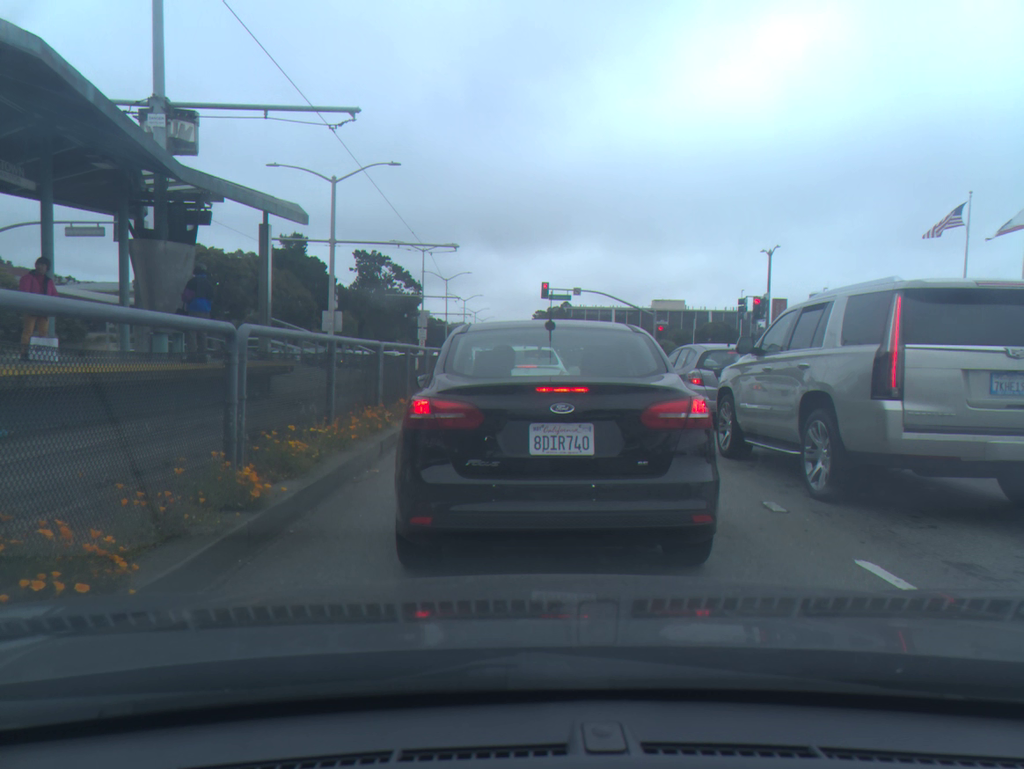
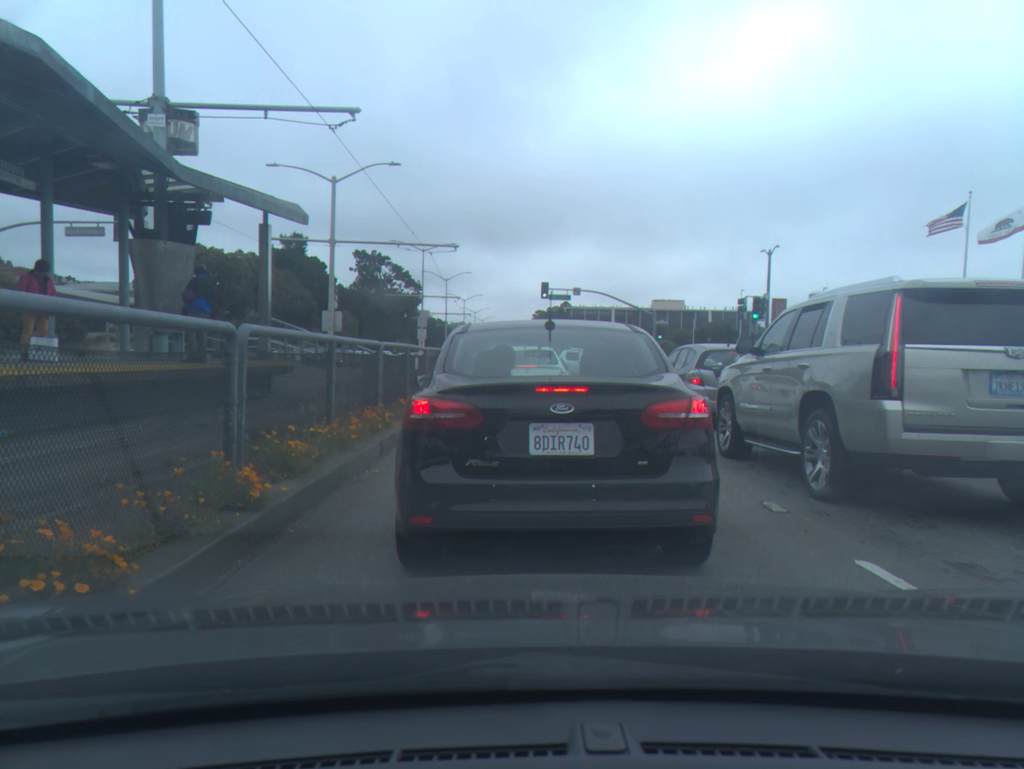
(0.0, 0.0) m; 0°
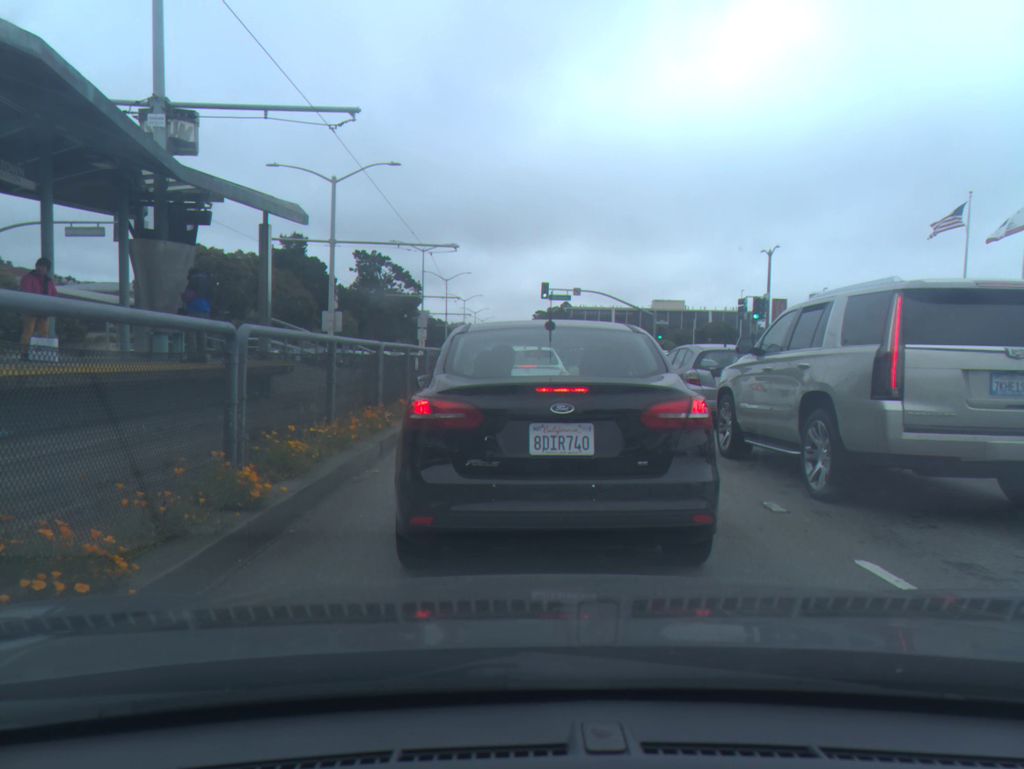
(0.0, 0.0) m; 0°
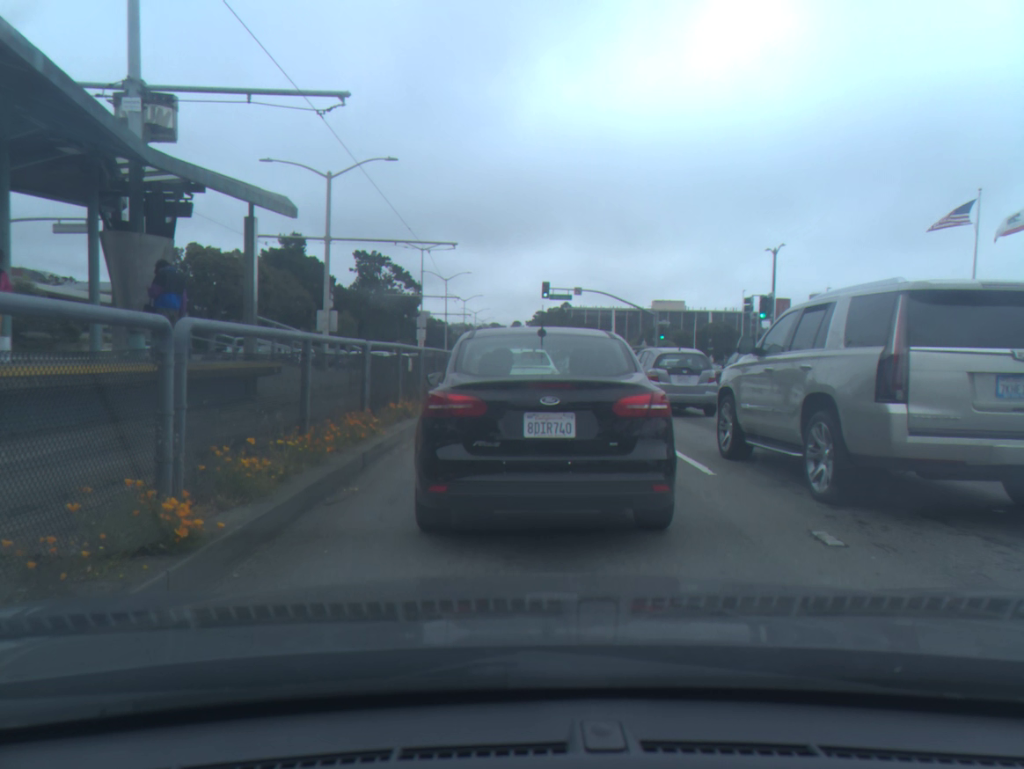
(0.0, +1.0) m; 0°
